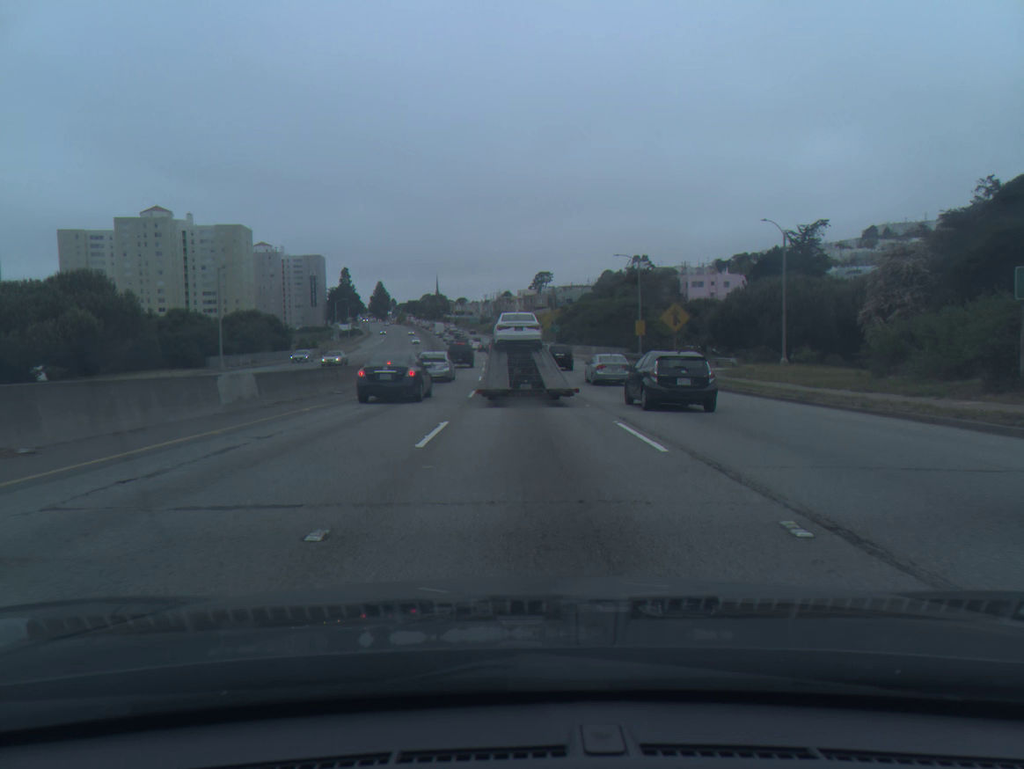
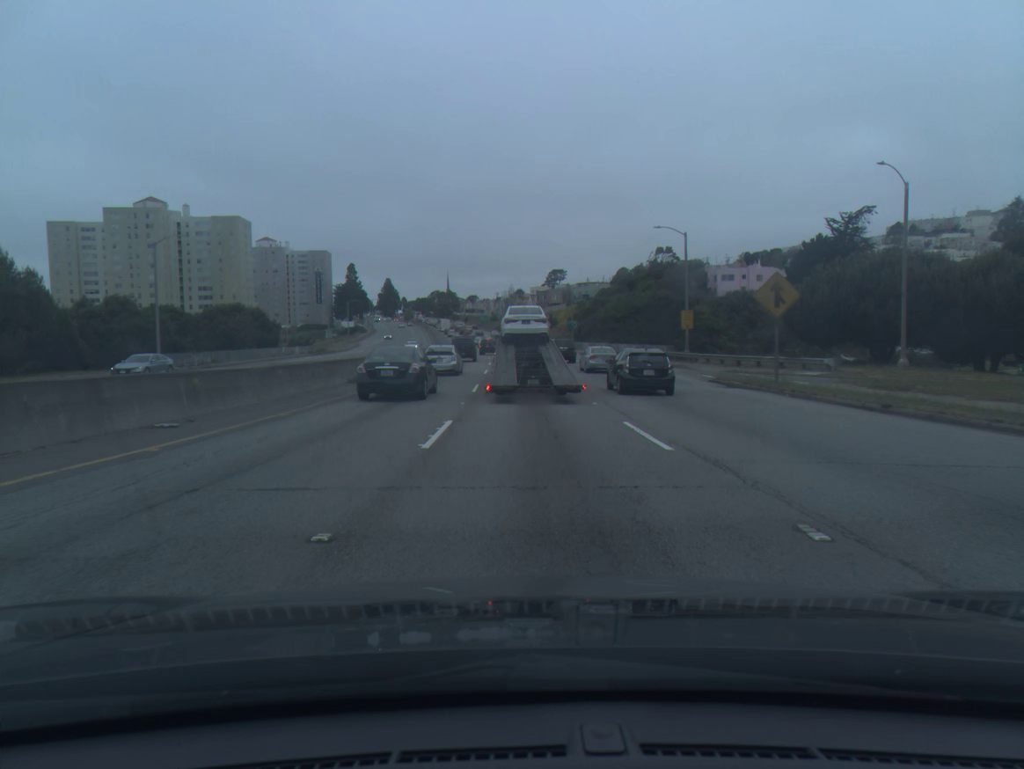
(-0.2, +14.8) m; -1°
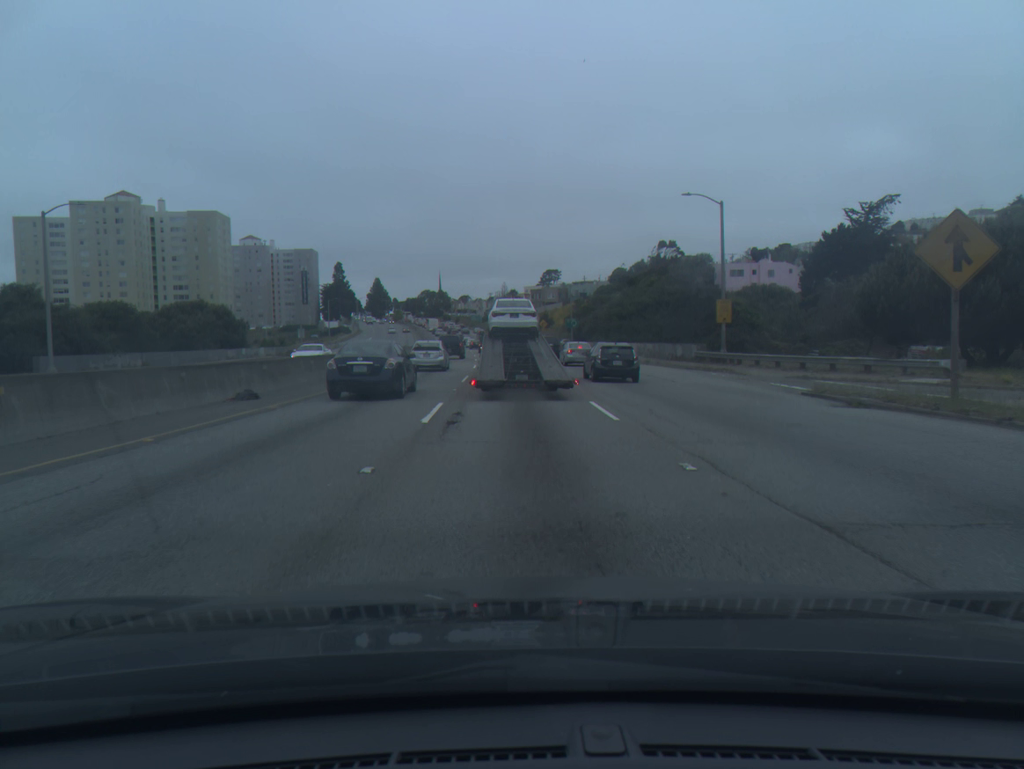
(0.0, +11.7) m; 0°
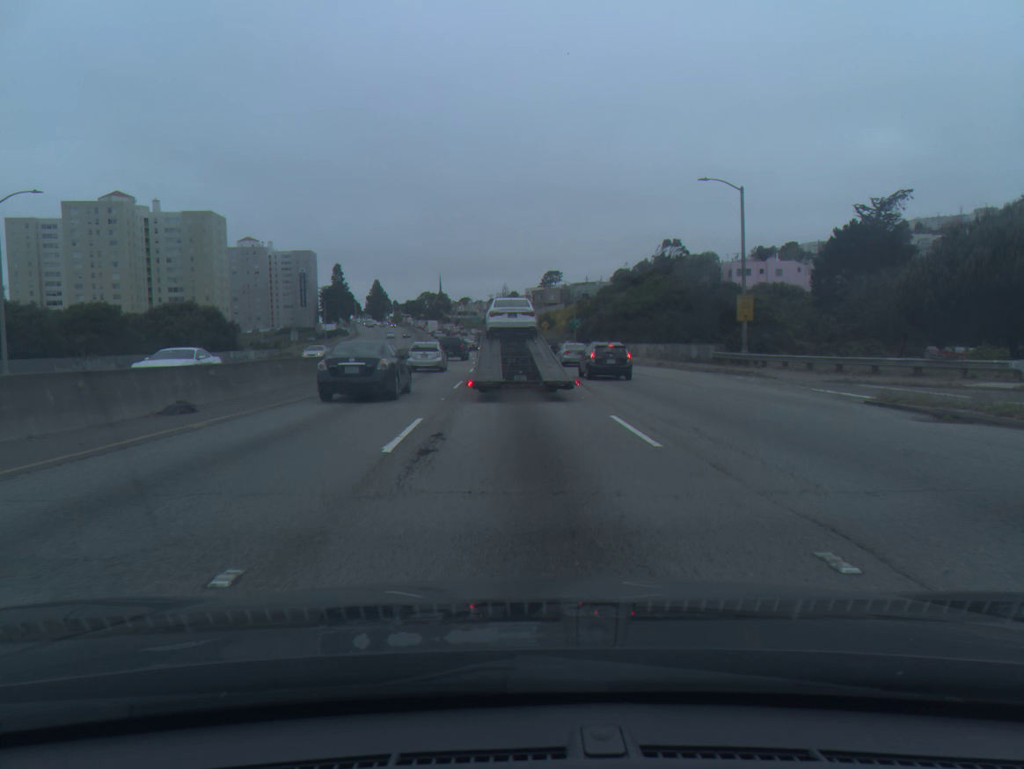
(0.0, +3.9) m; 0°
